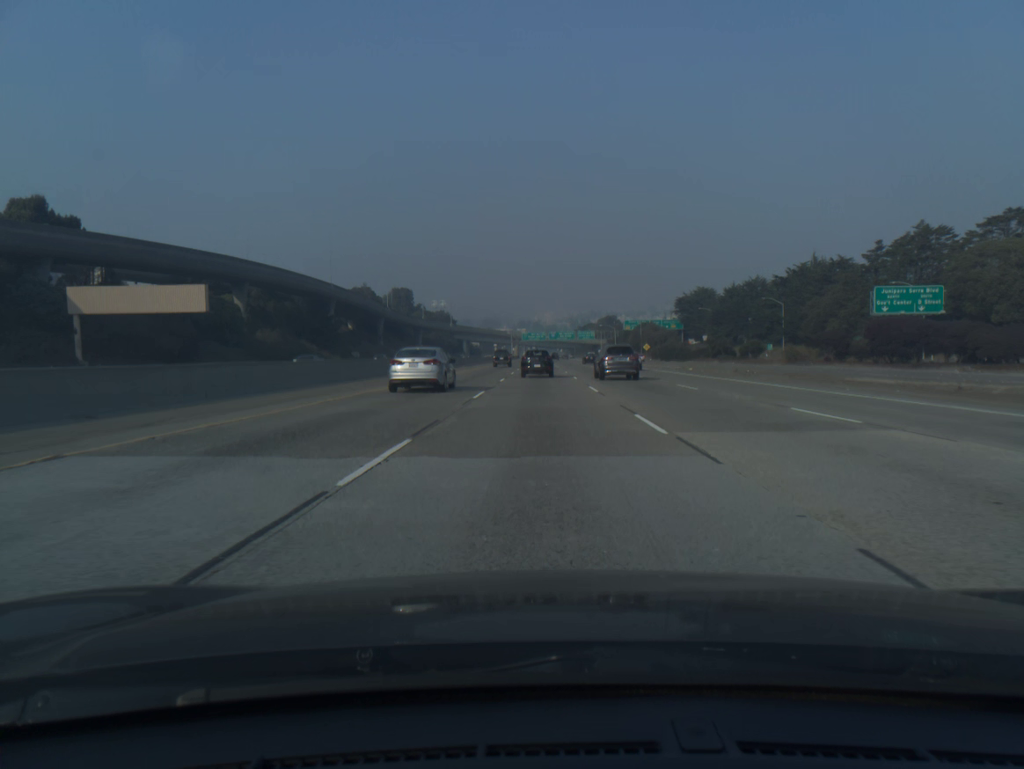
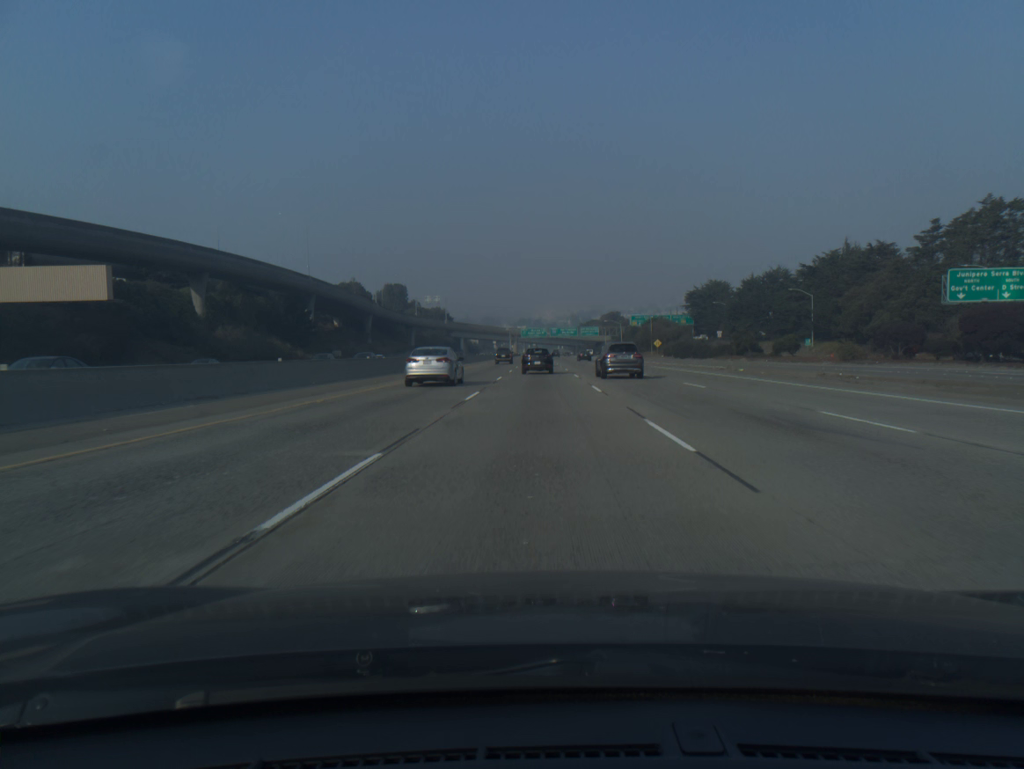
(0.0, +16.4) m; 0°
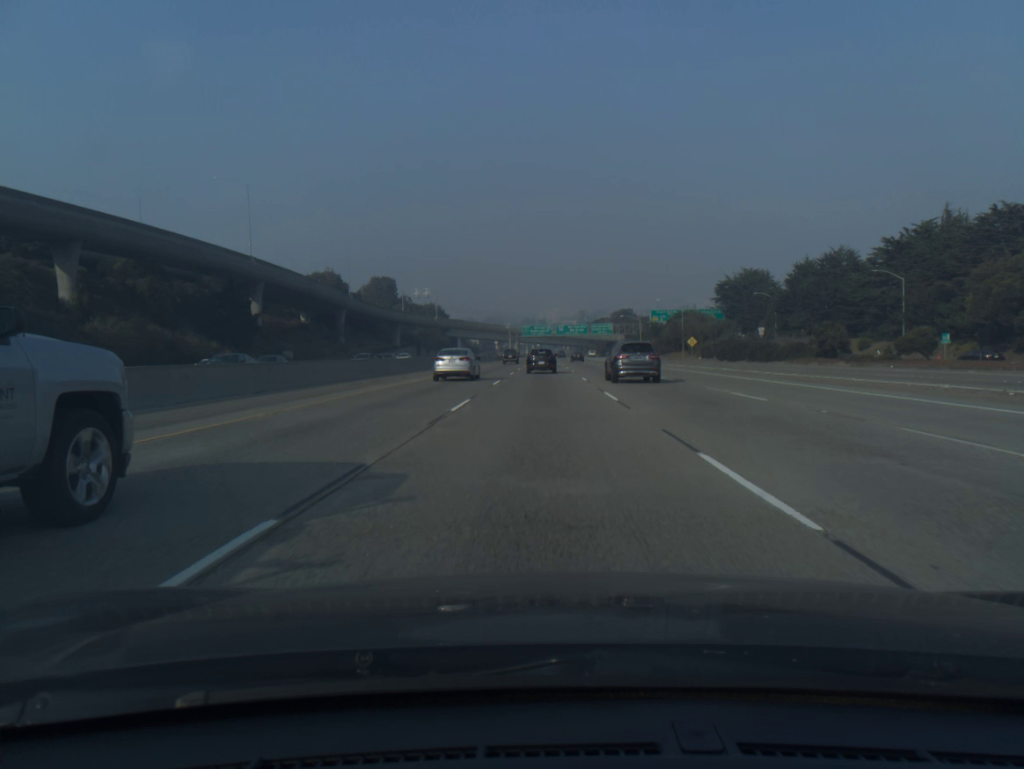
(-0.1, +32.9) m; 0°
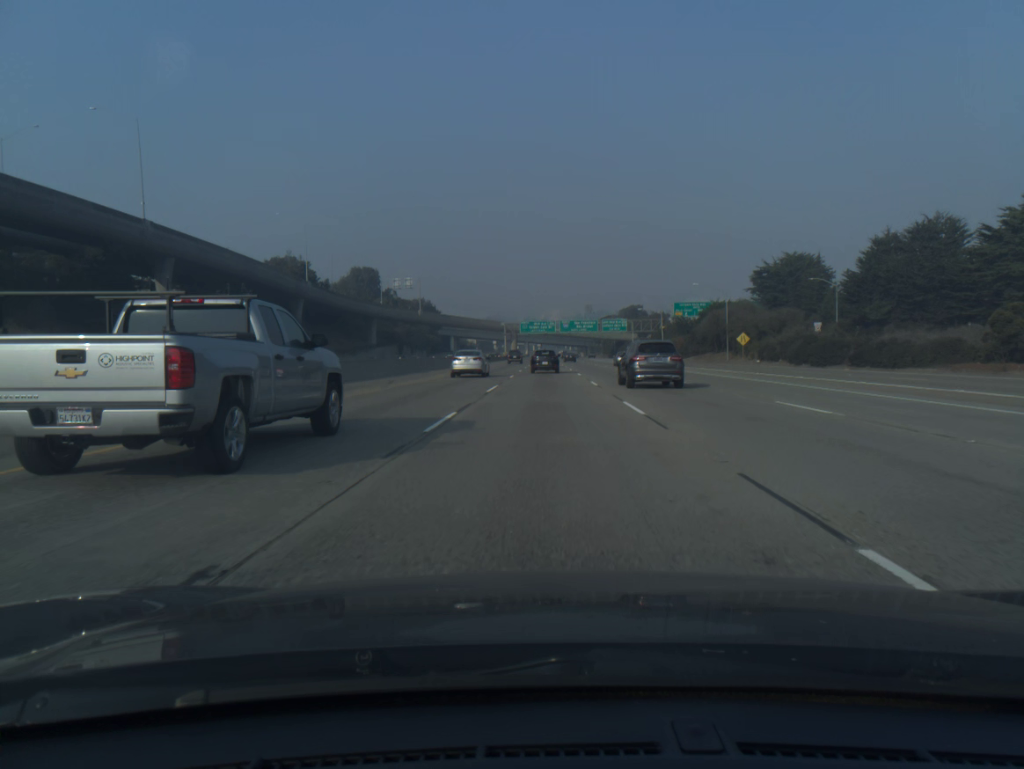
(-0.1, +33.1) m; 0°
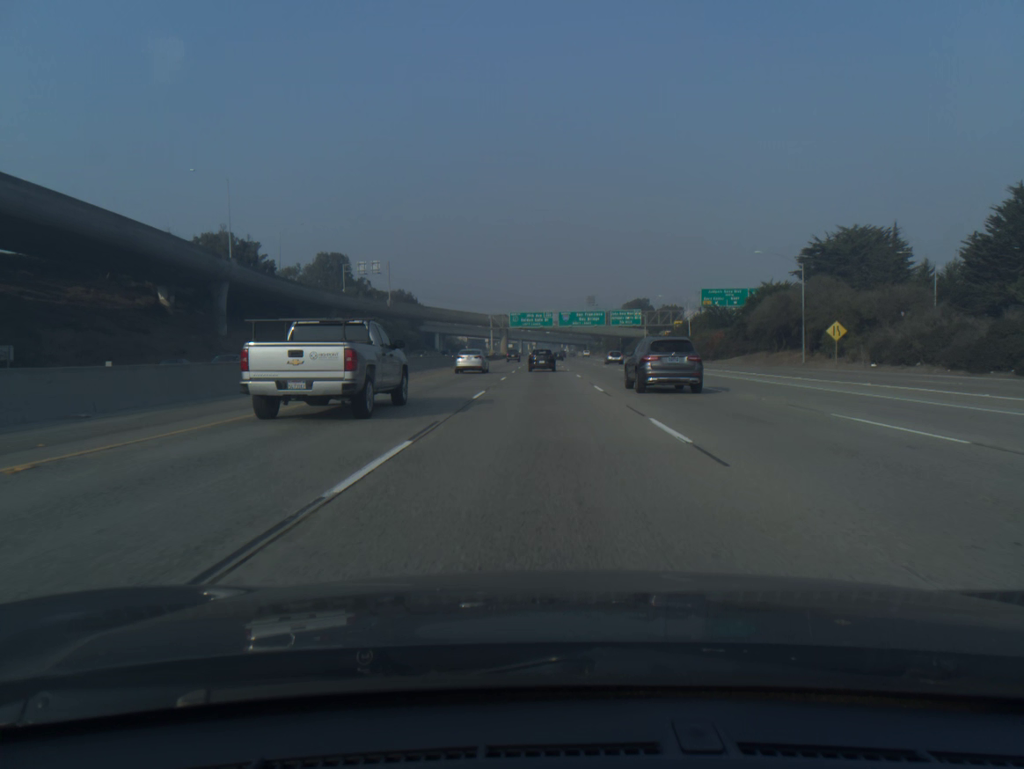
(+0.1, +33.2) m; 0°
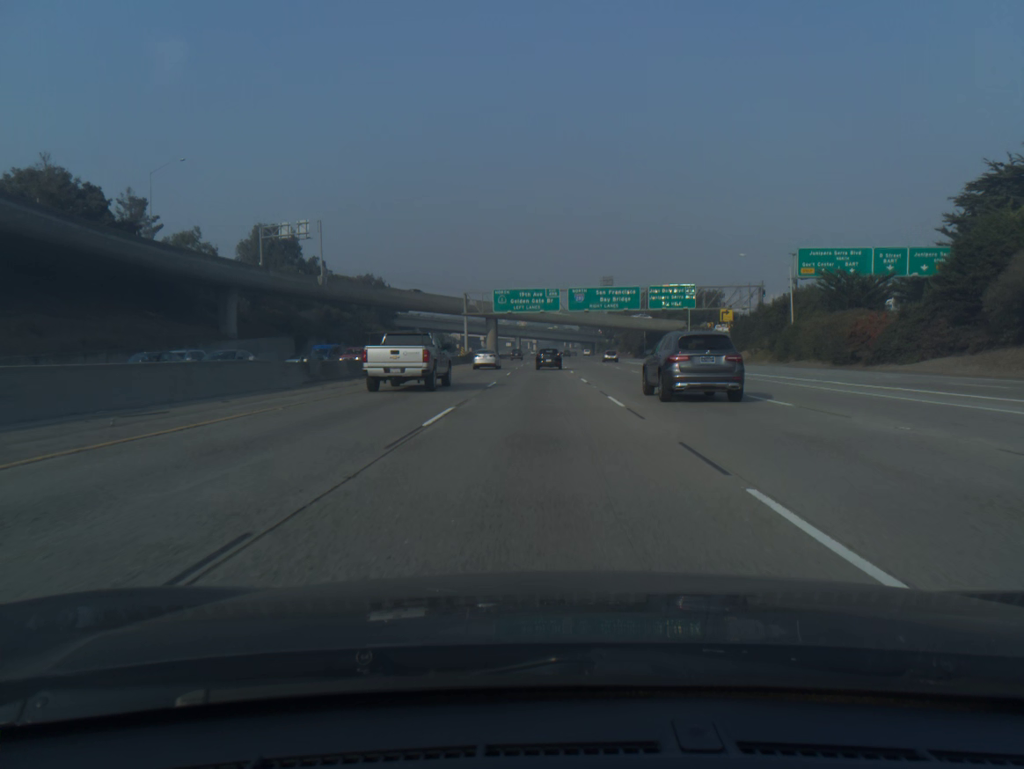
(+0.1, +50.1) m; 0°
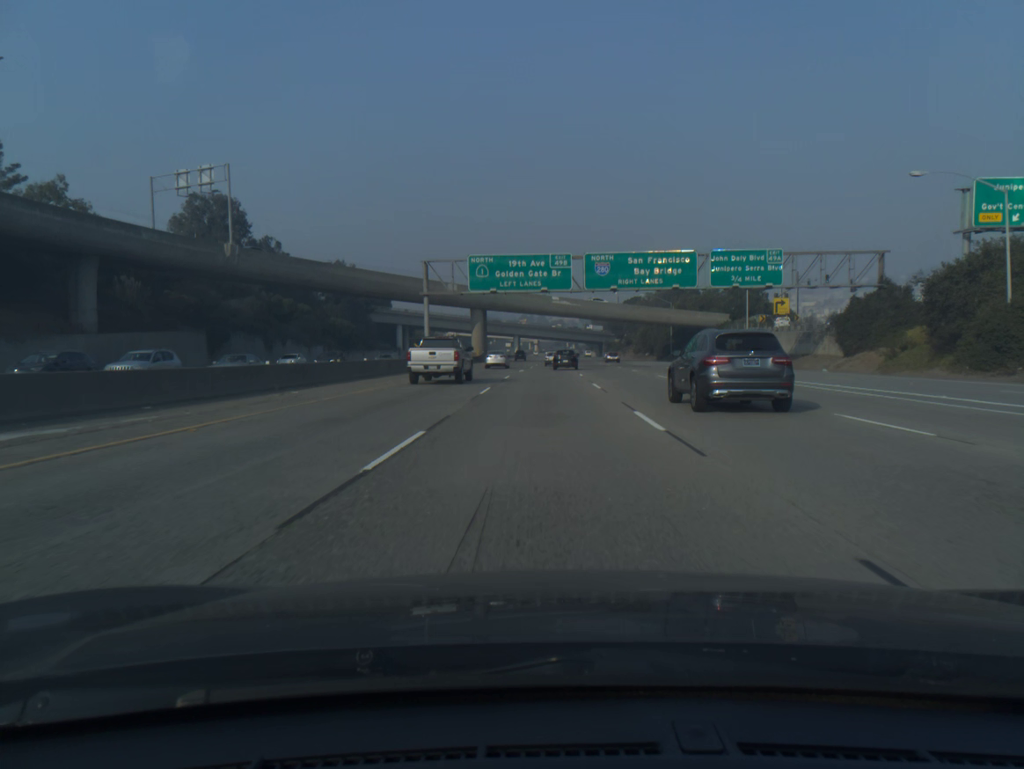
(-0.1, +33.6) m; 0°
